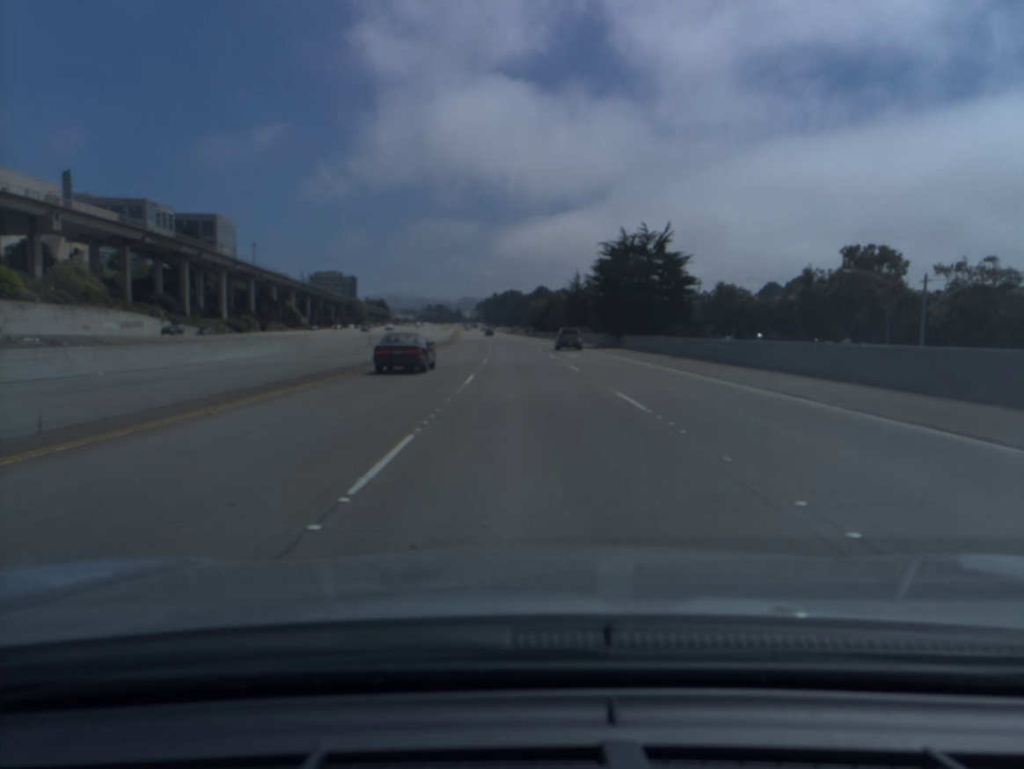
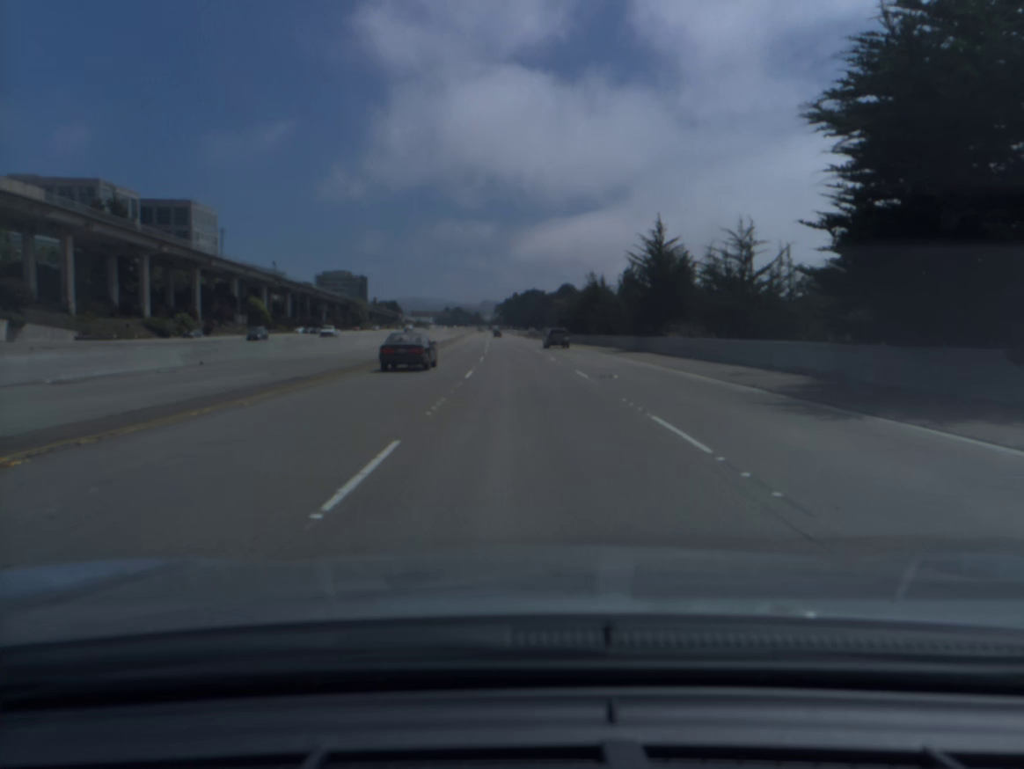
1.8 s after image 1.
(-0.6, +48.5) m; -1°
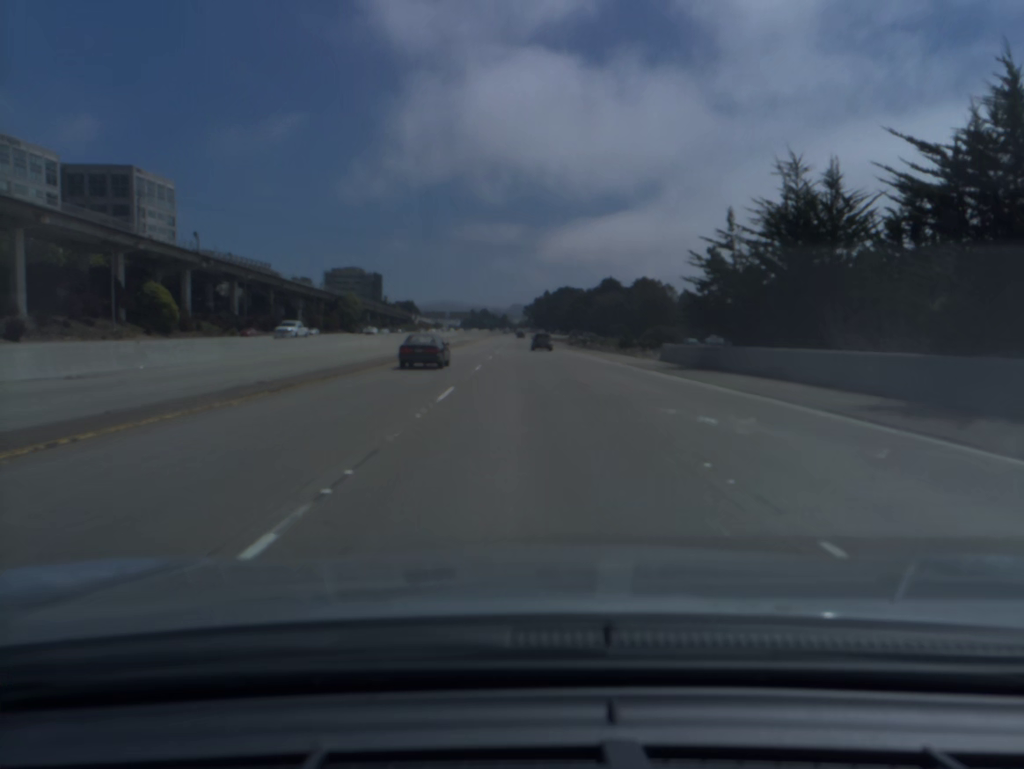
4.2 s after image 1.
(-1.4, +65.2) m; -2°
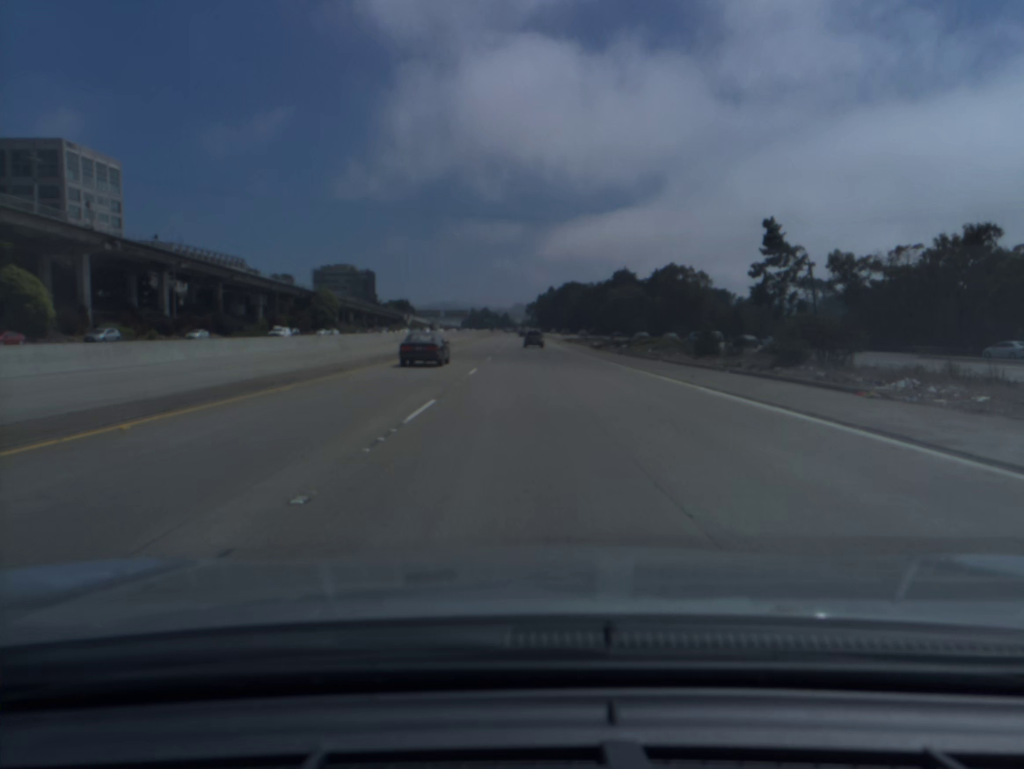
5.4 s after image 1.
(-0.1, +33.3) m; 0°
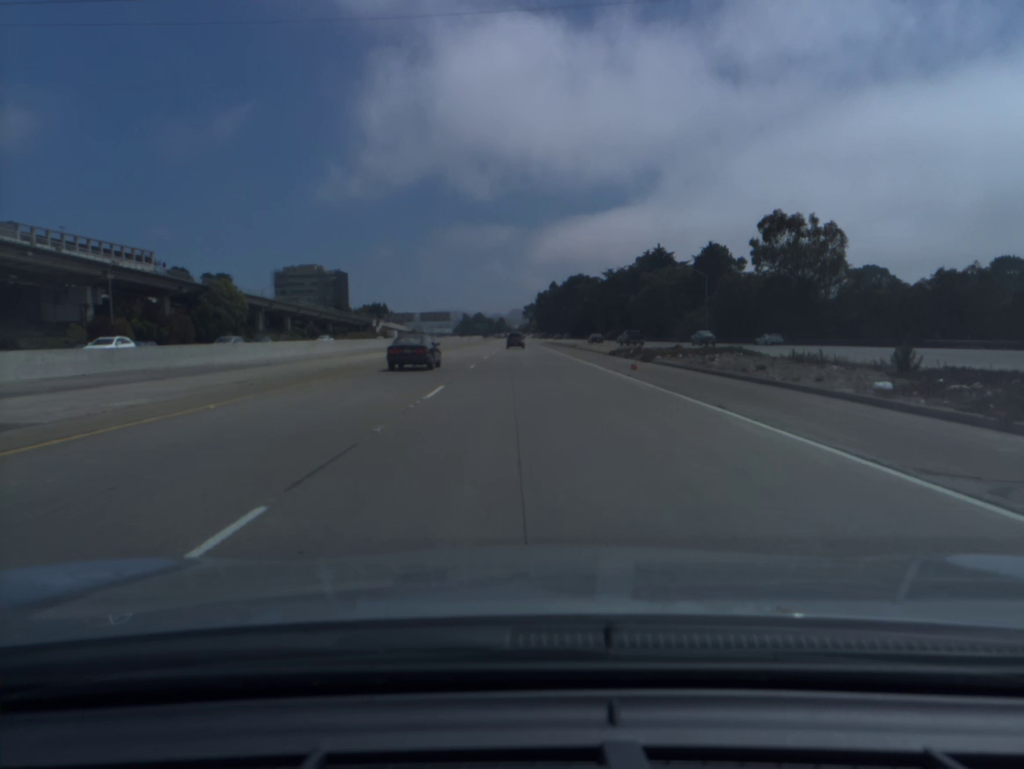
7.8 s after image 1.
(+0.1, +68.7) m; 0°
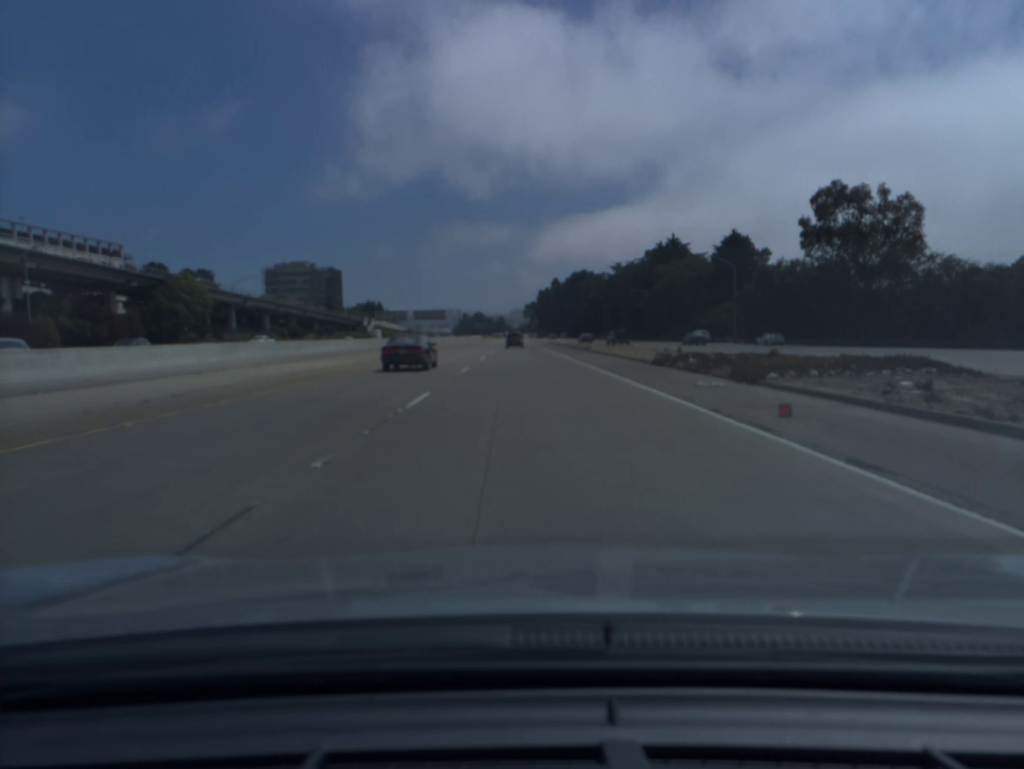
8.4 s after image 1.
(0.0, +17.6) m; 0°
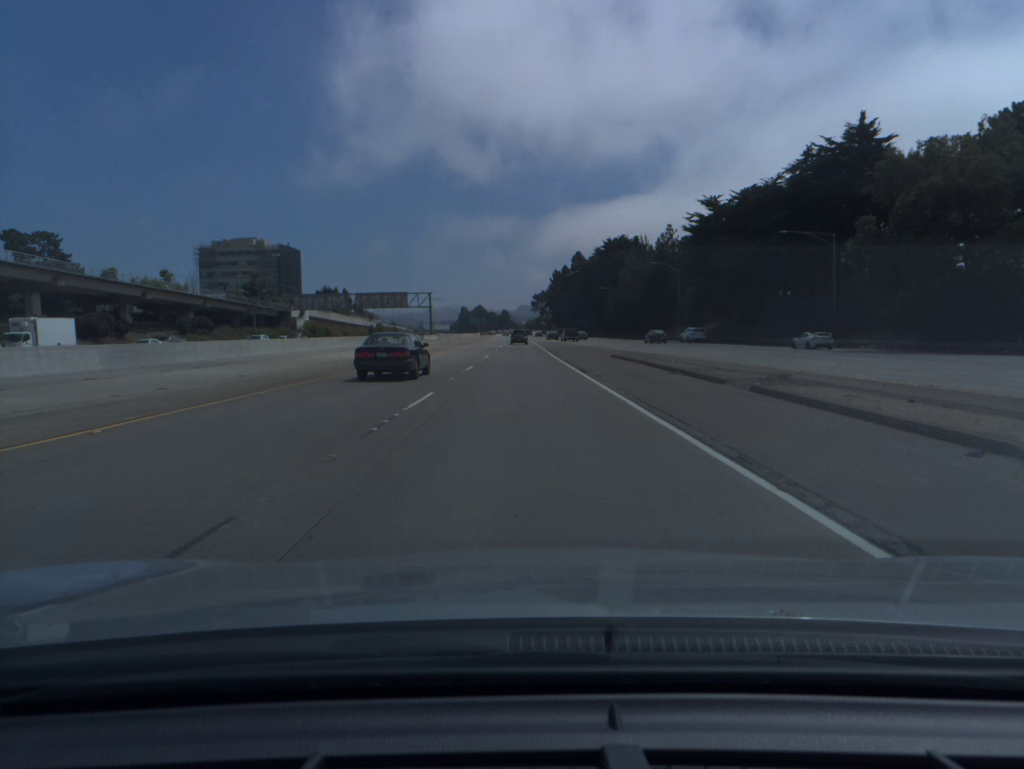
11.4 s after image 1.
(-0.4, +88.2) m; -1°
